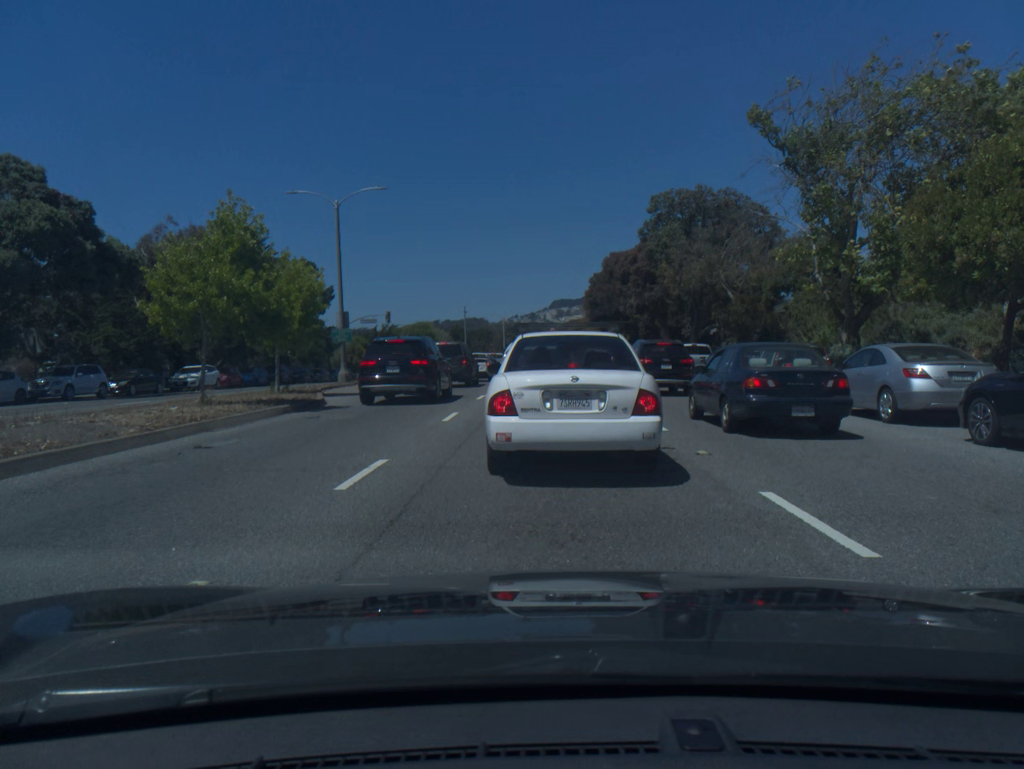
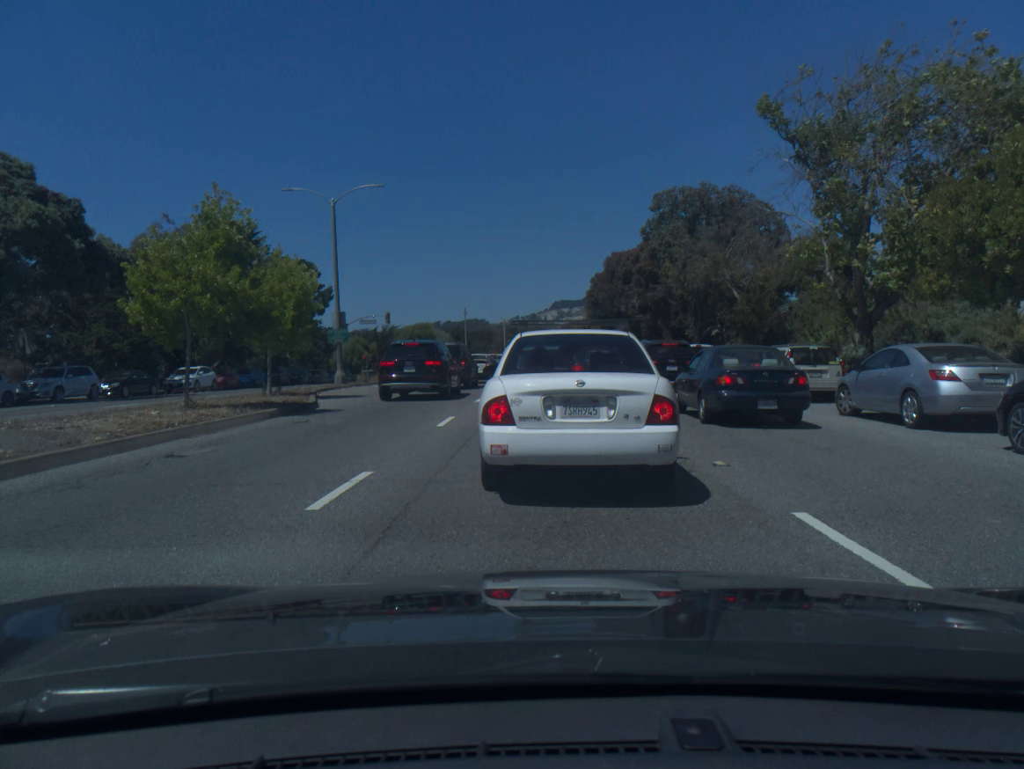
(0.0, +0.9) m; 0°
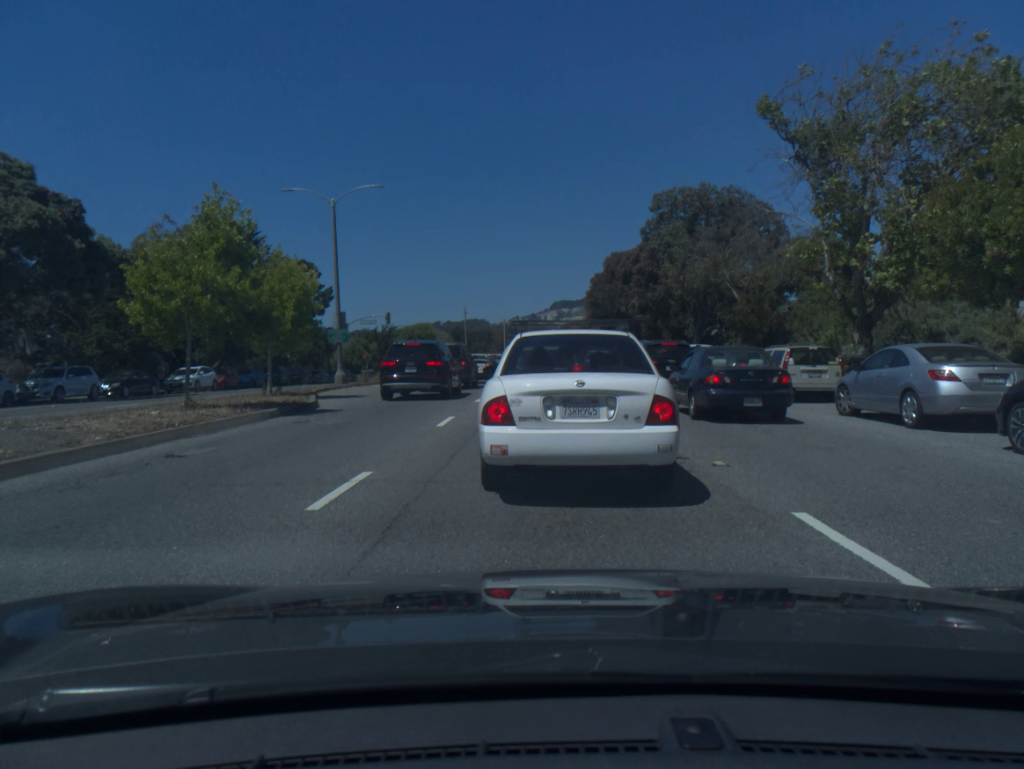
(0.0, 0.0) m; 0°
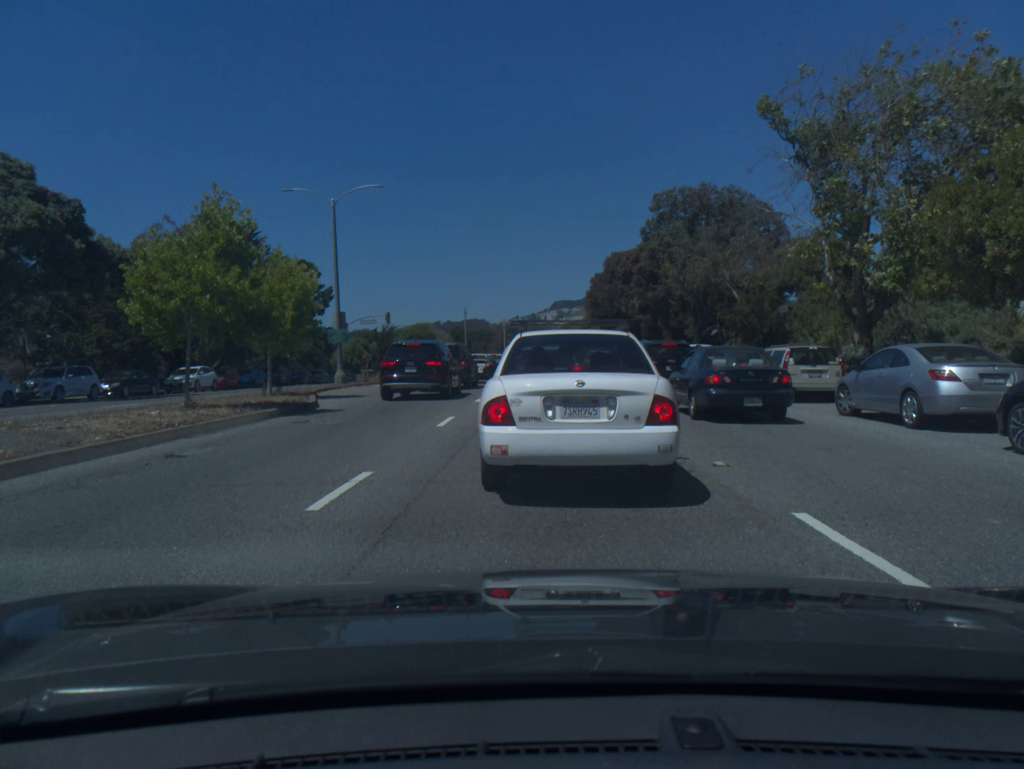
(0.0, 0.0) m; 0°
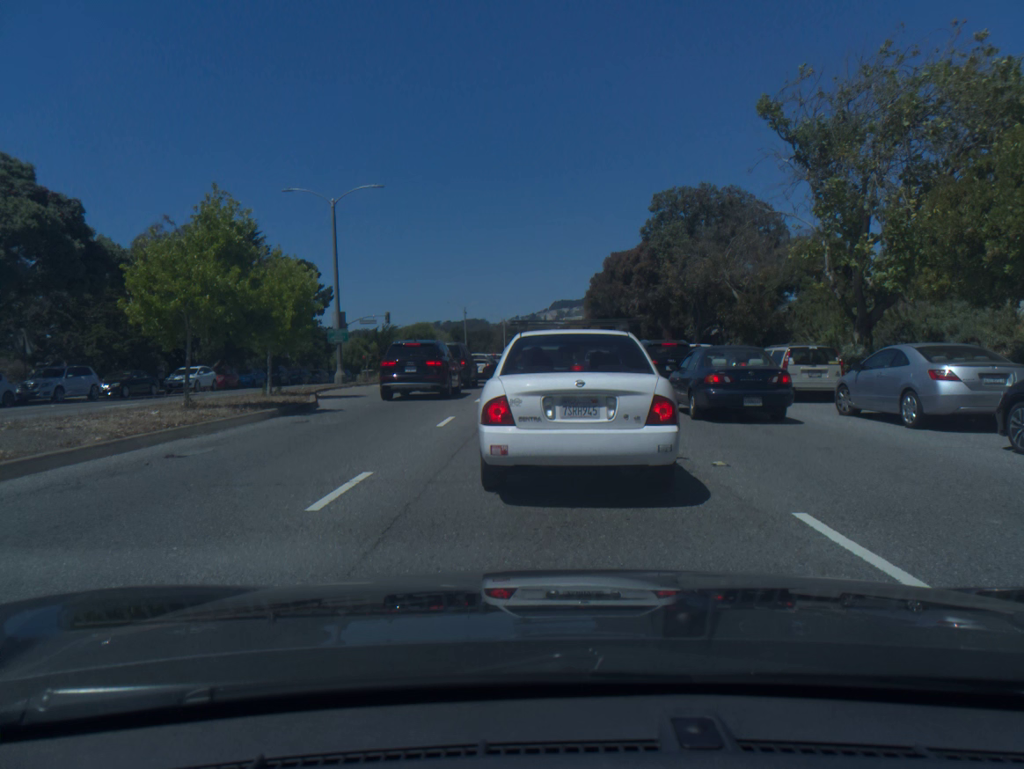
(0.0, 0.0) m; 0°
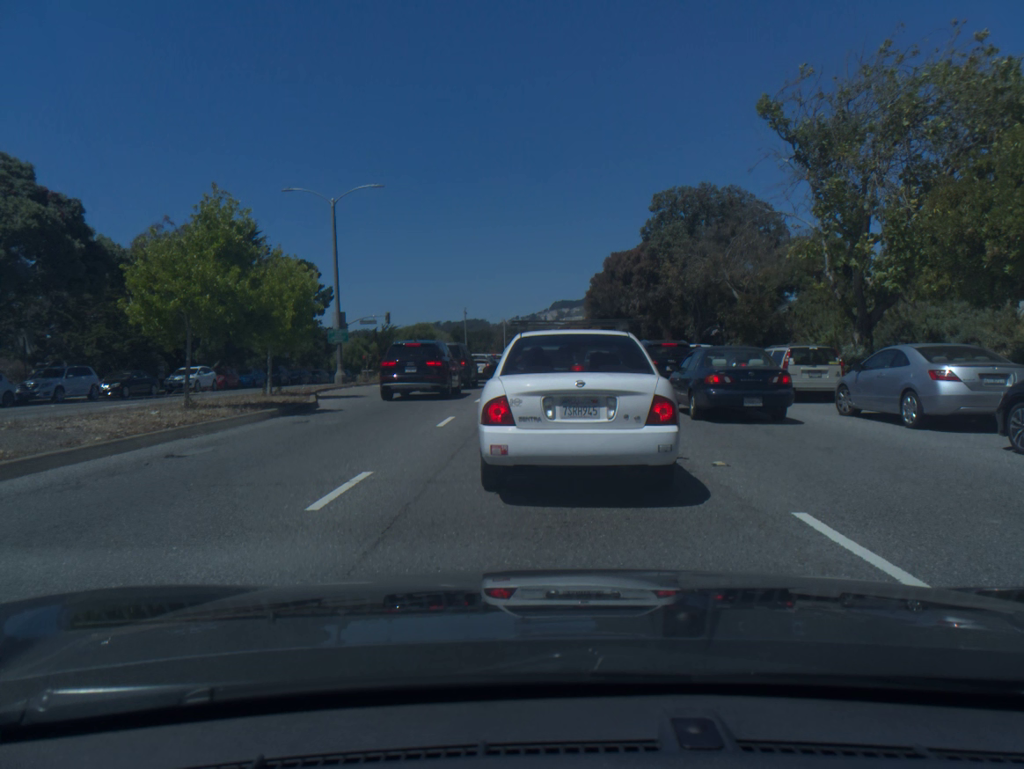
(0.0, +0.1) m; 0°
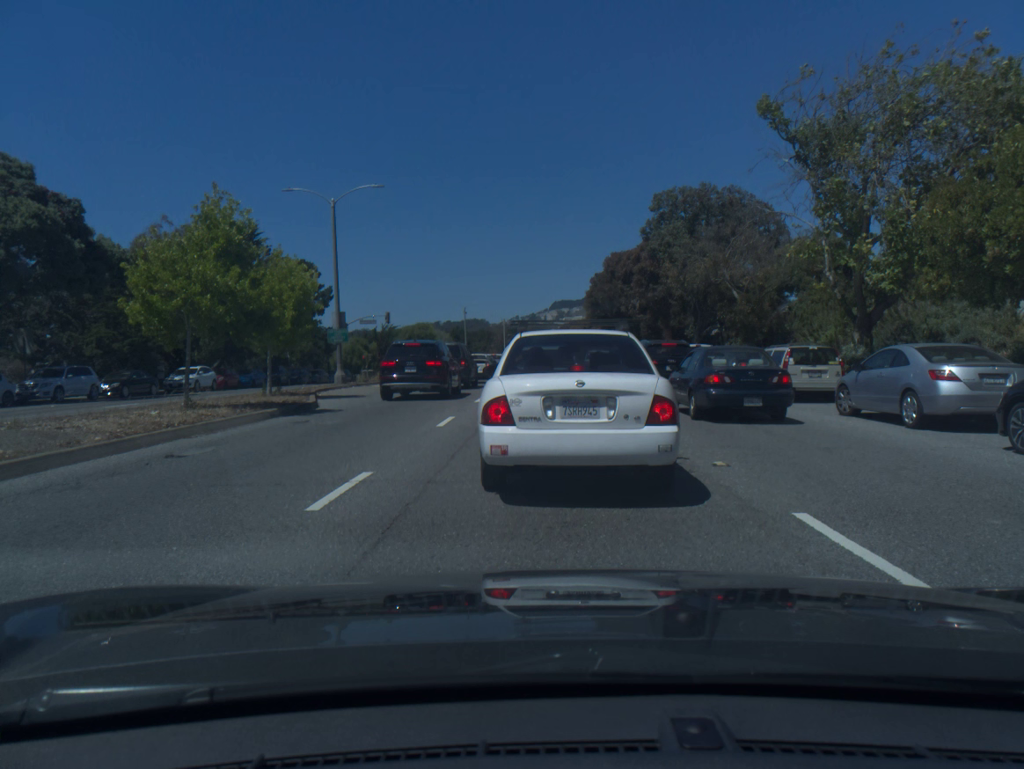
(+0.1, +0.1) m; 0°
